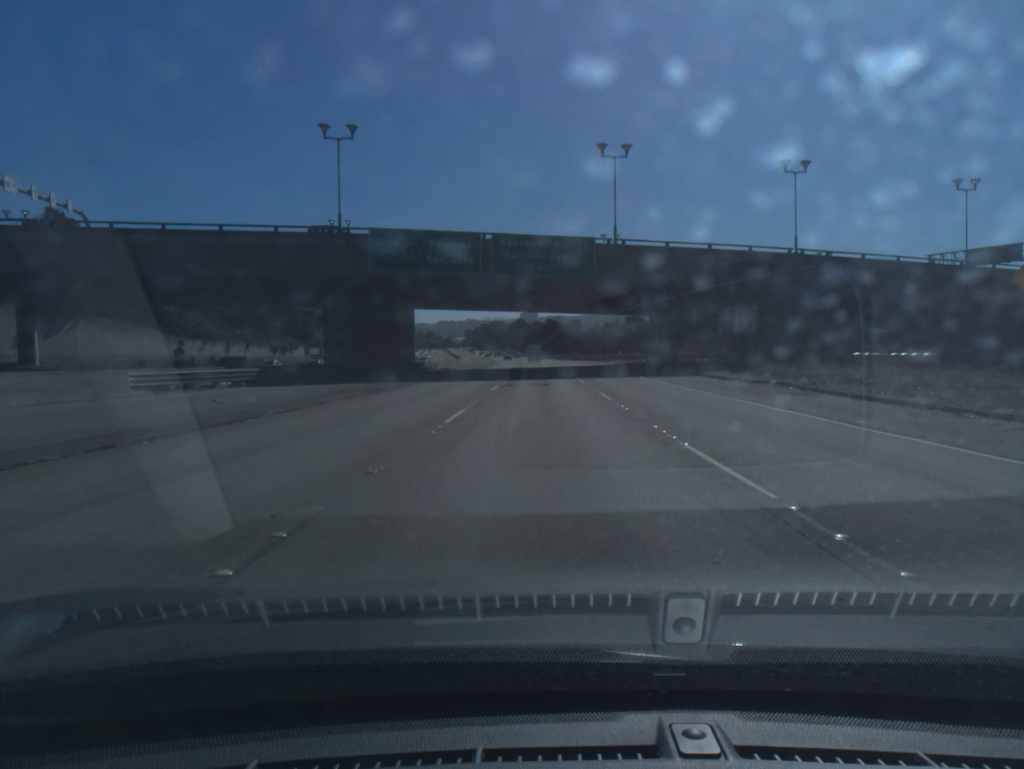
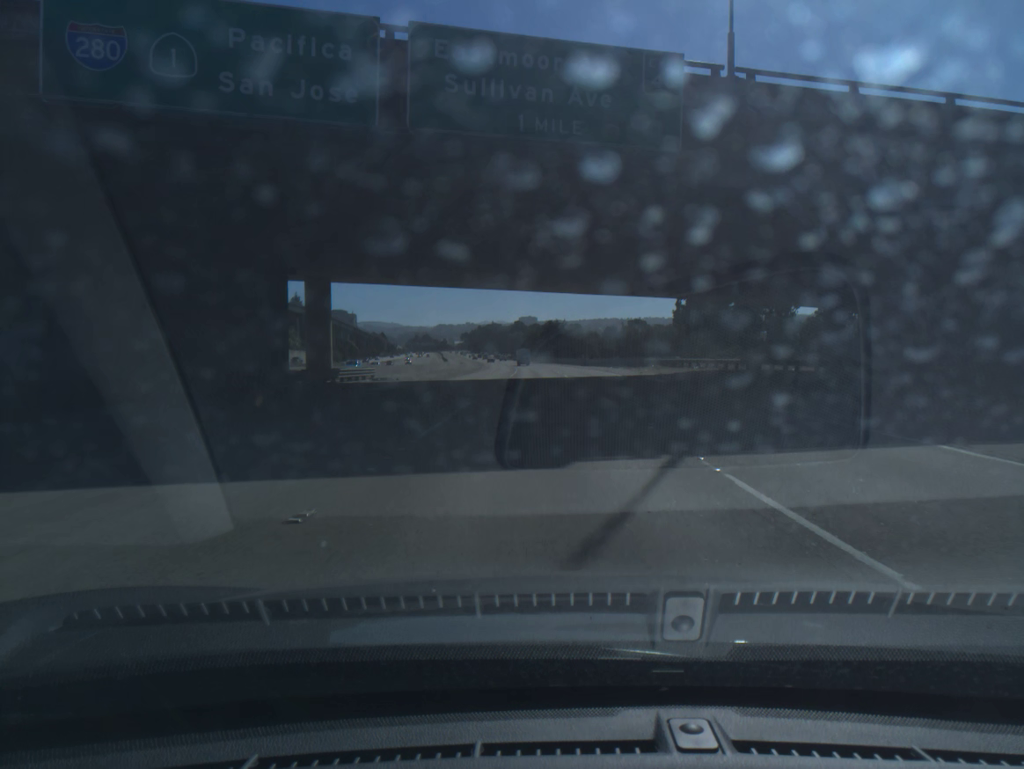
(0.0, +31.3) m; 0°
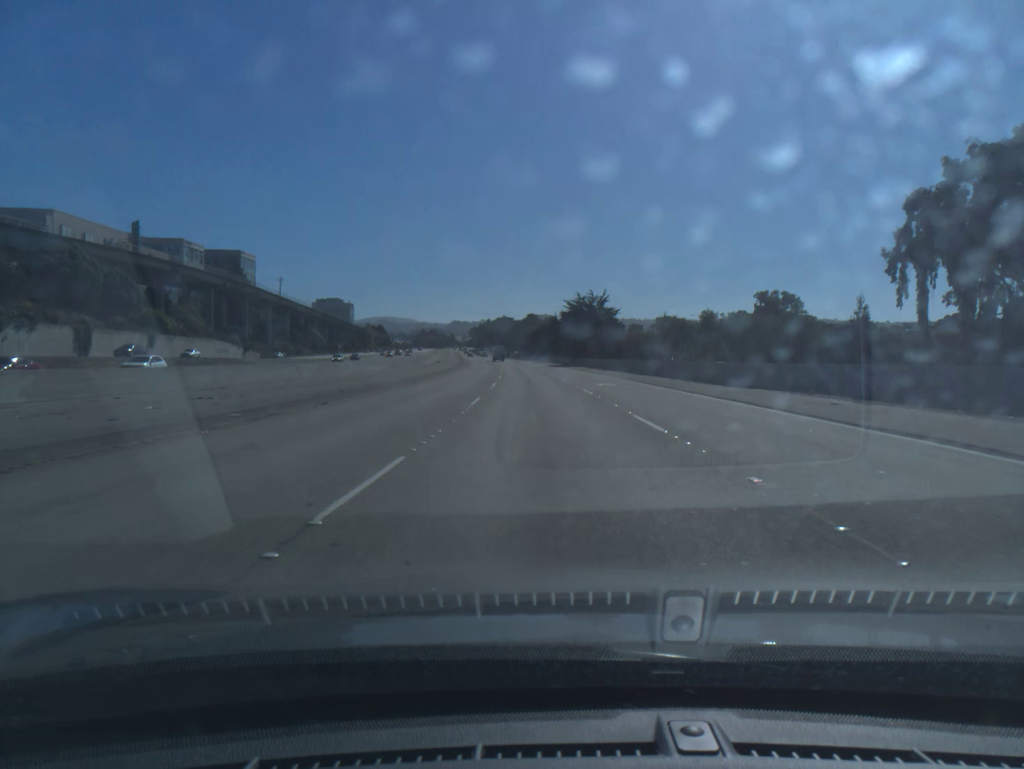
(-0.6, +78.1) m; -1°
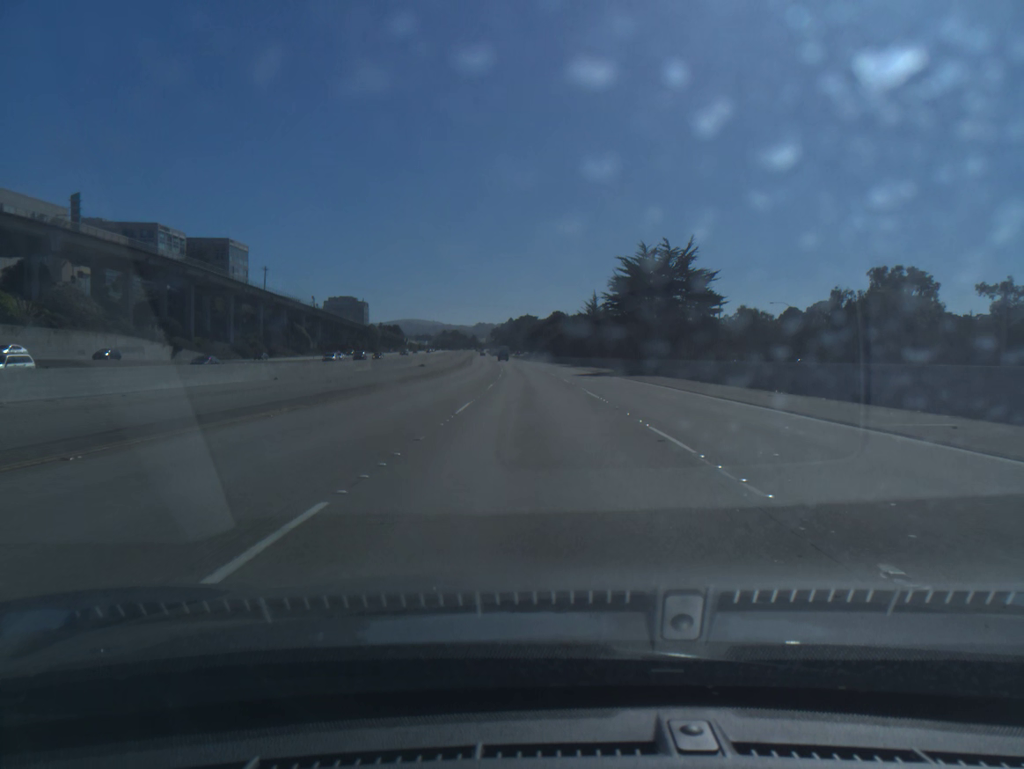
(-0.7, +46.8) m; -2°
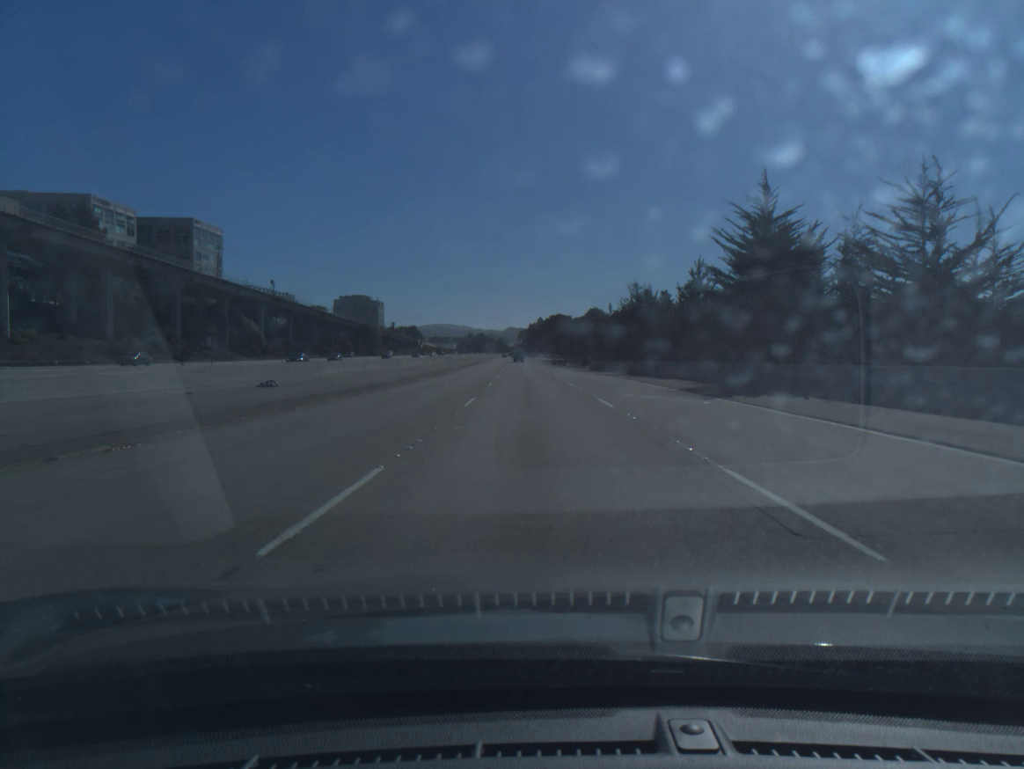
(-1.4, +63.5) m; -2°
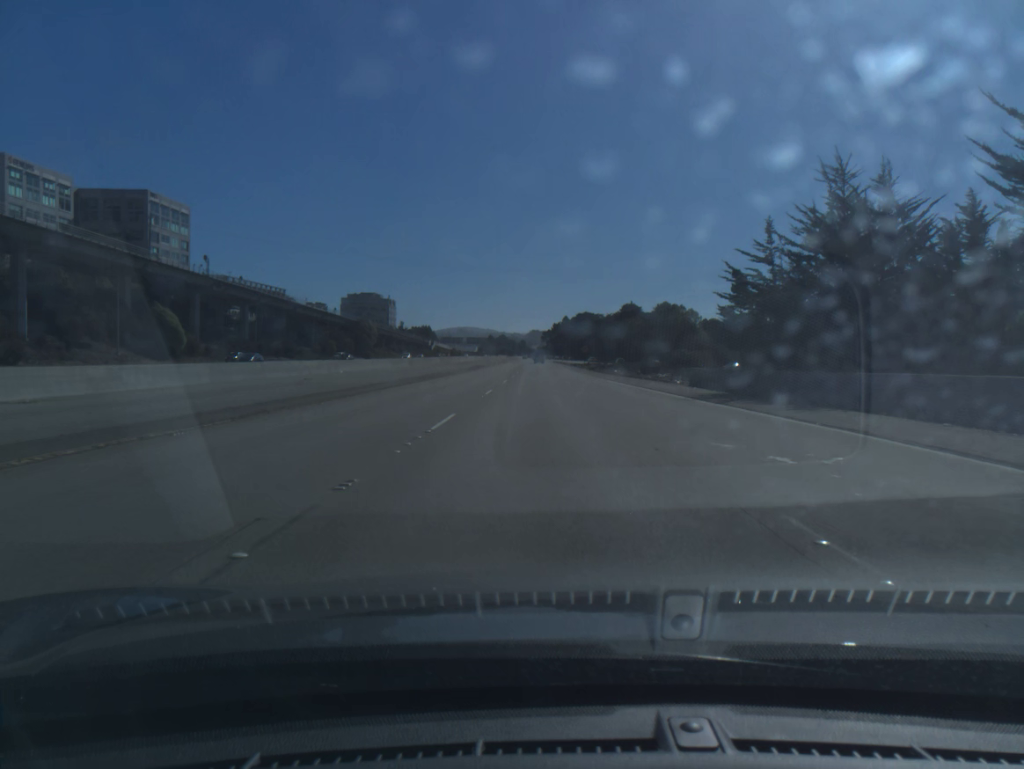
(-0.8, +49.3) m; -2°
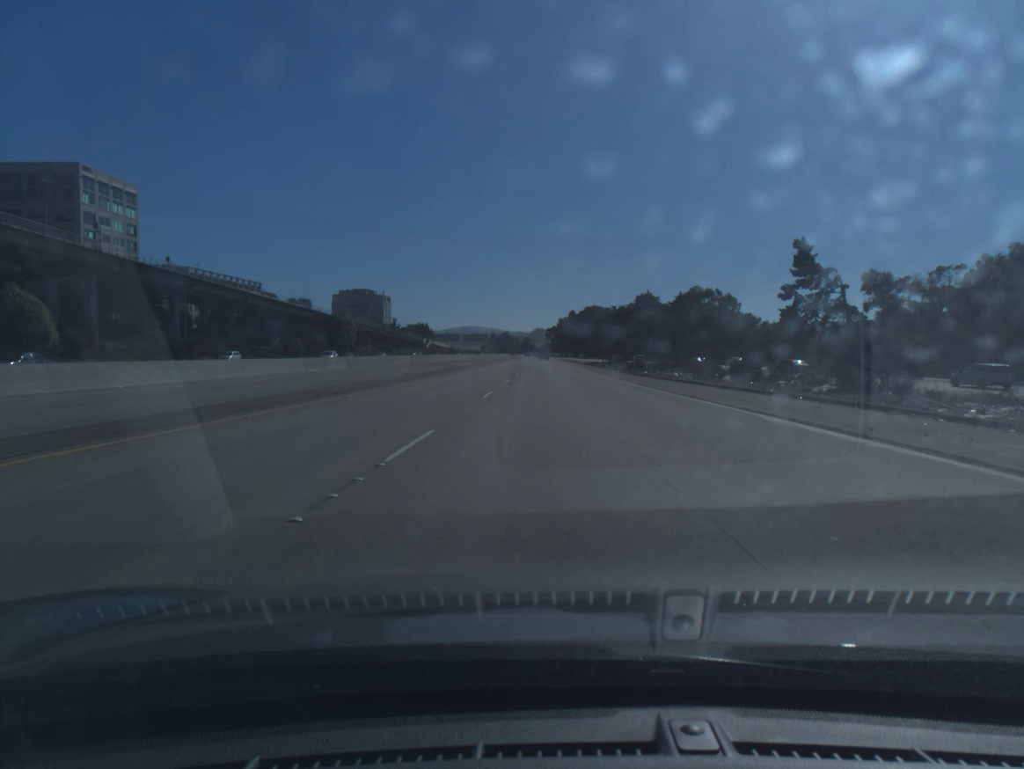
(-0.1, +33.7) m; 0°
